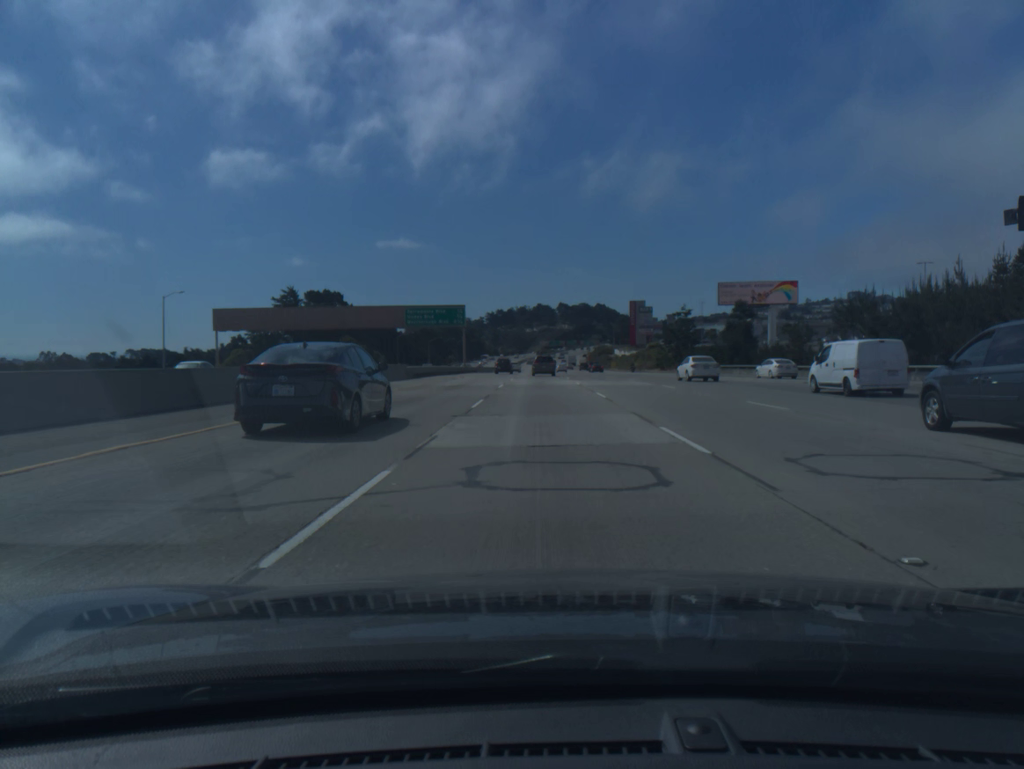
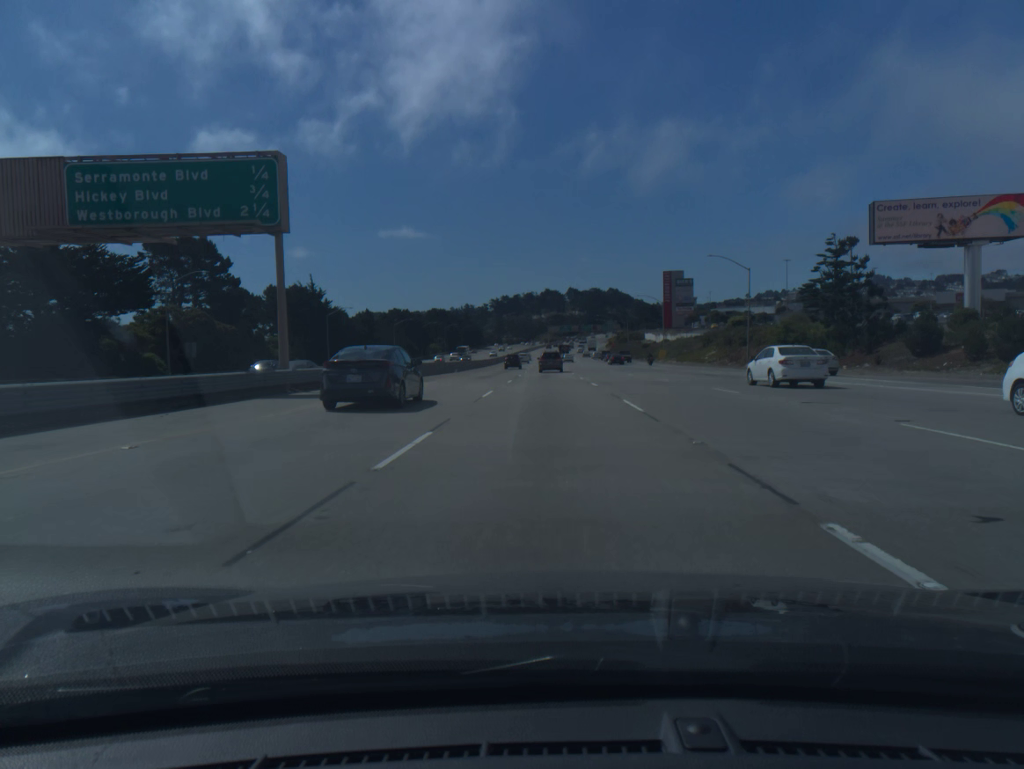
(-0.4, +69.6) m; -1°
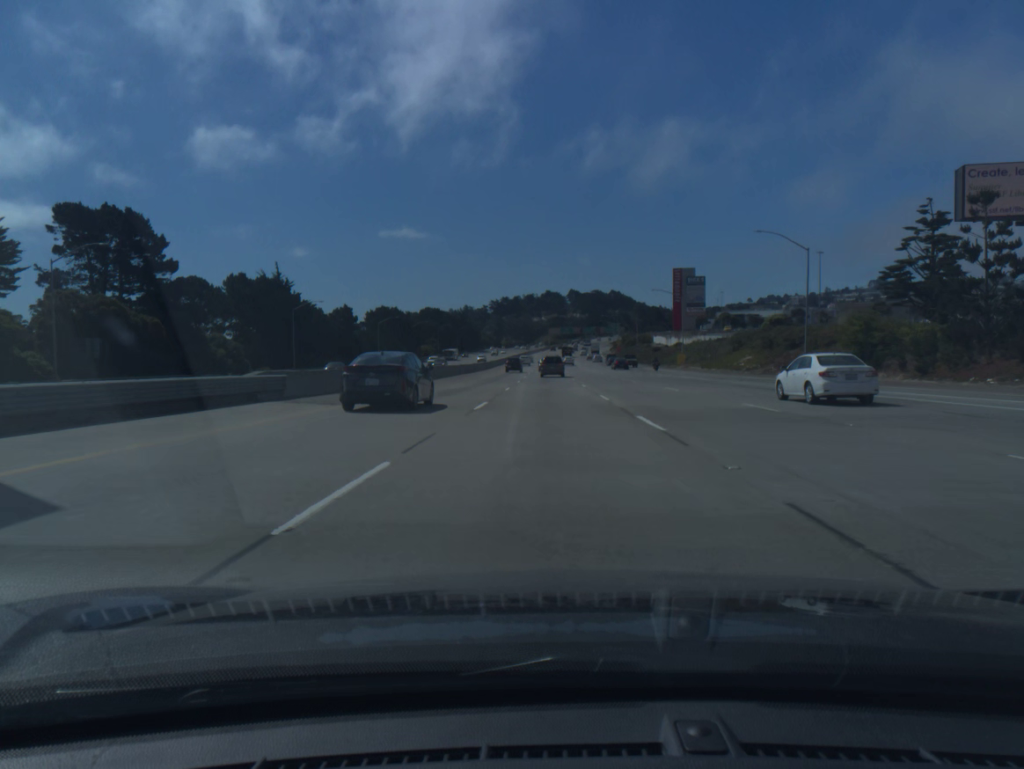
(0.0, +17.4) m; 0°
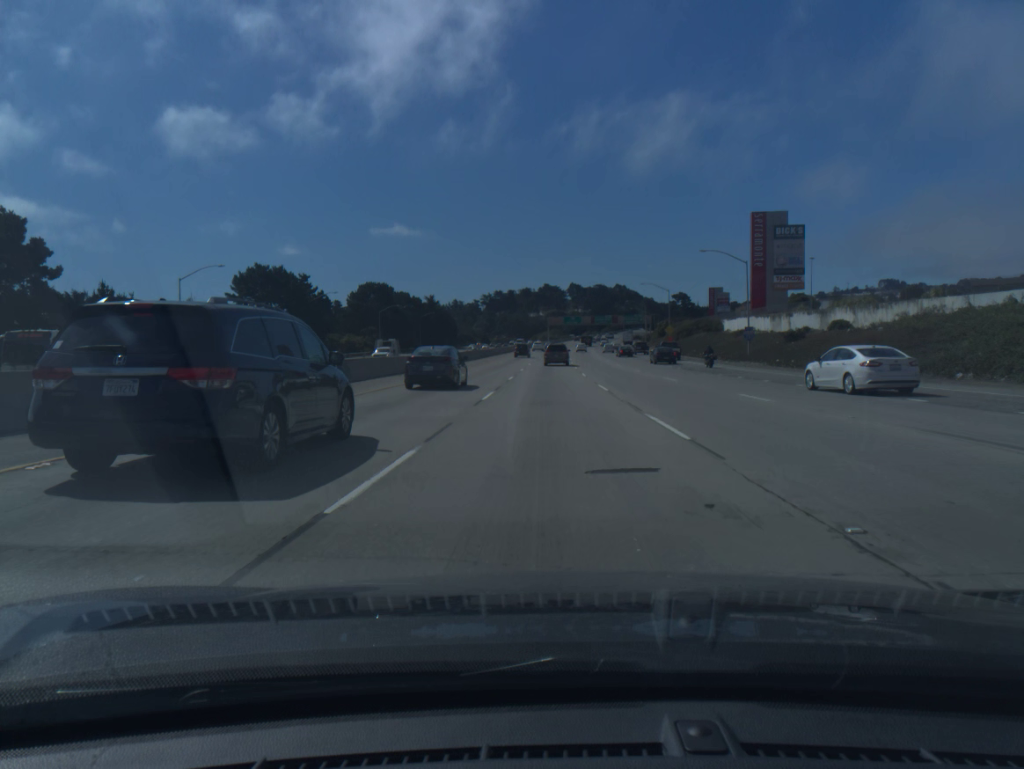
(+0.1, +87.0) m; 0°
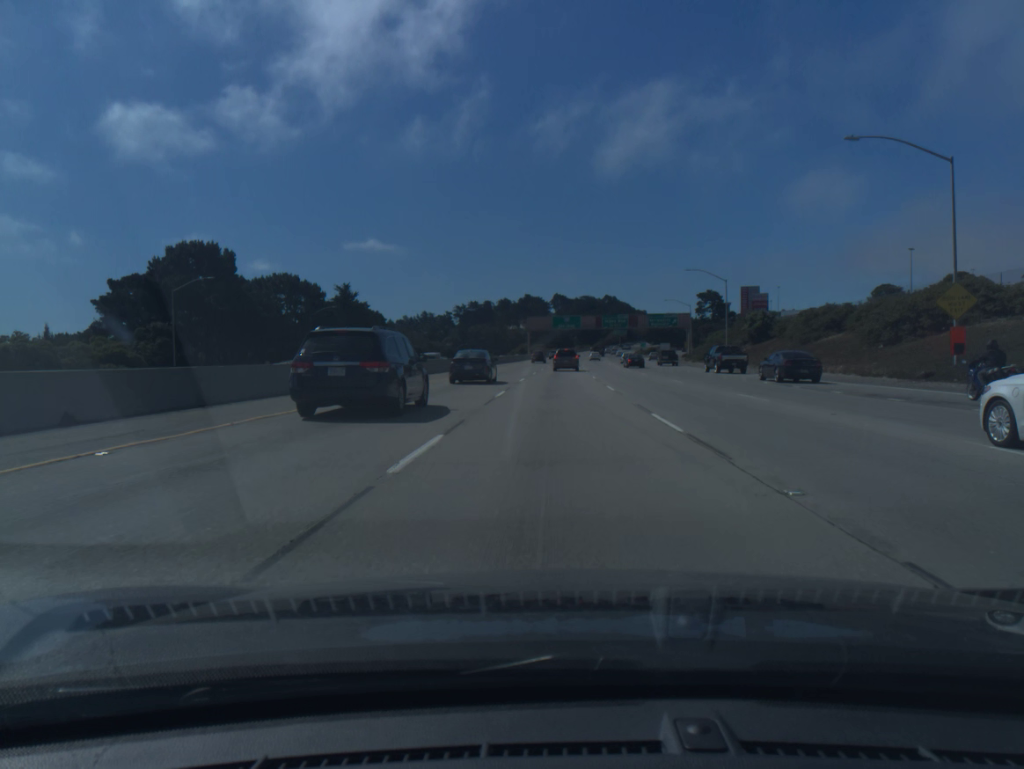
(+0.6, +86.3) m; +1°
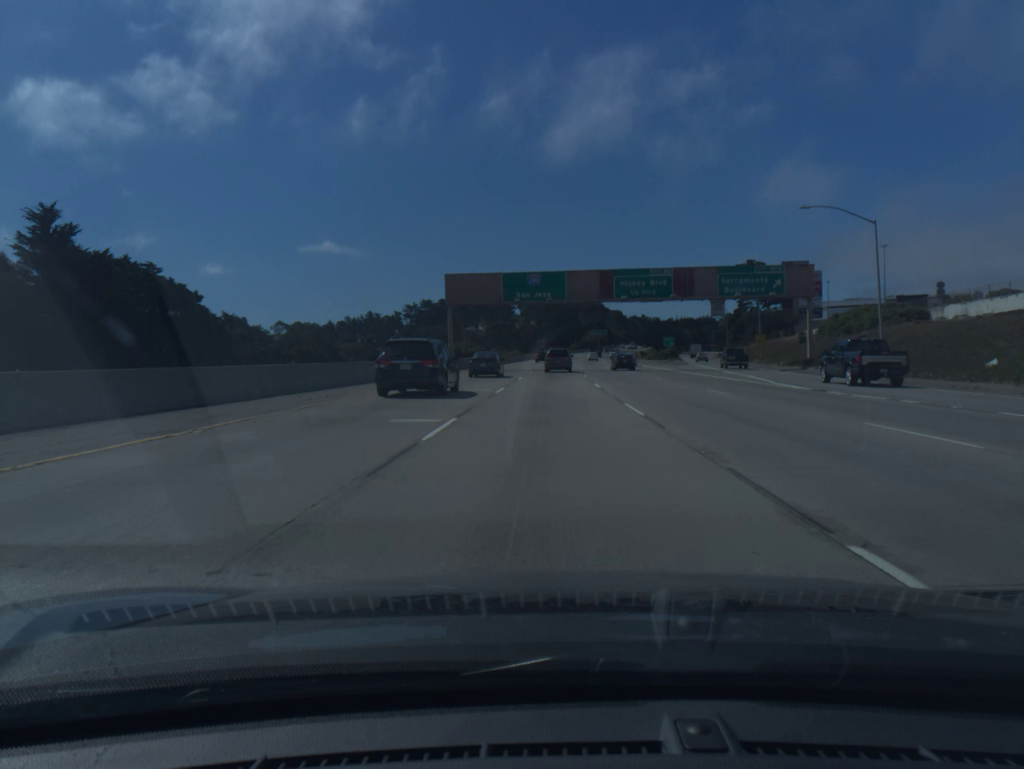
(+2.1, +84.5) m; +2°
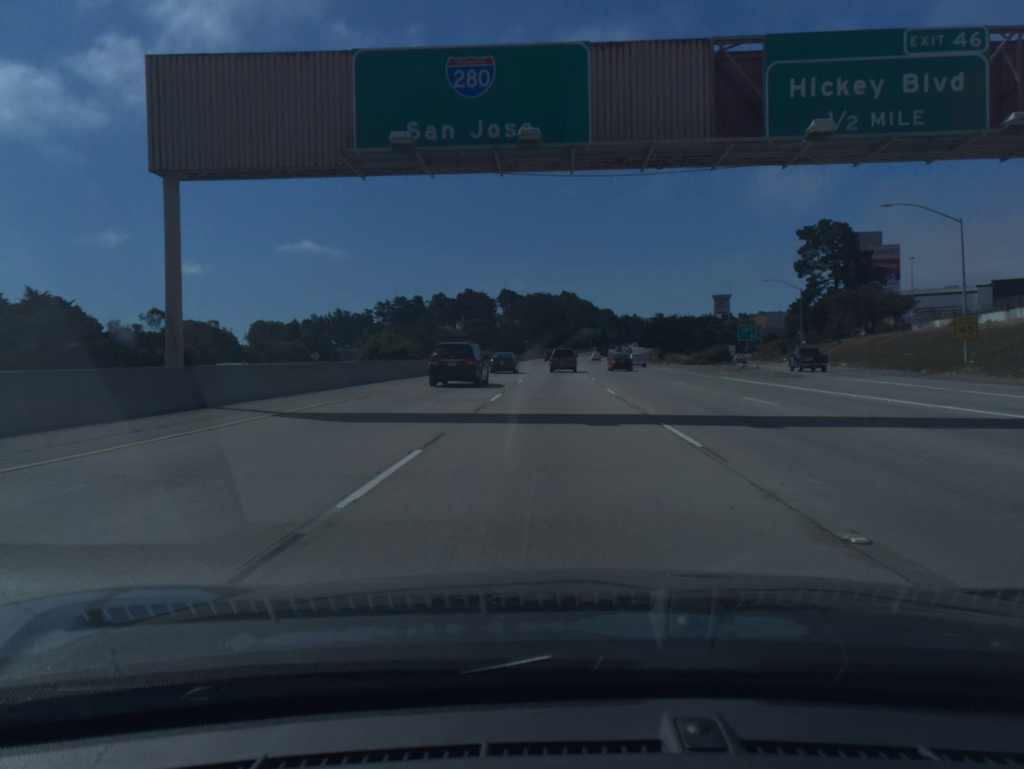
(+0.4, +49.2) m; +1°
